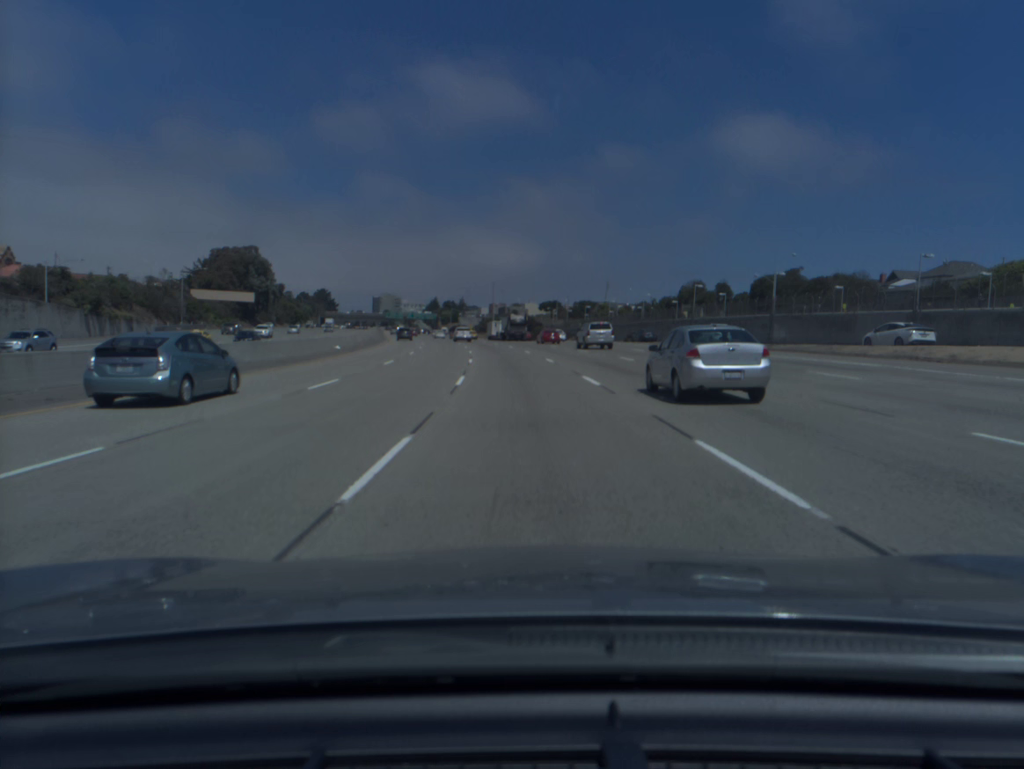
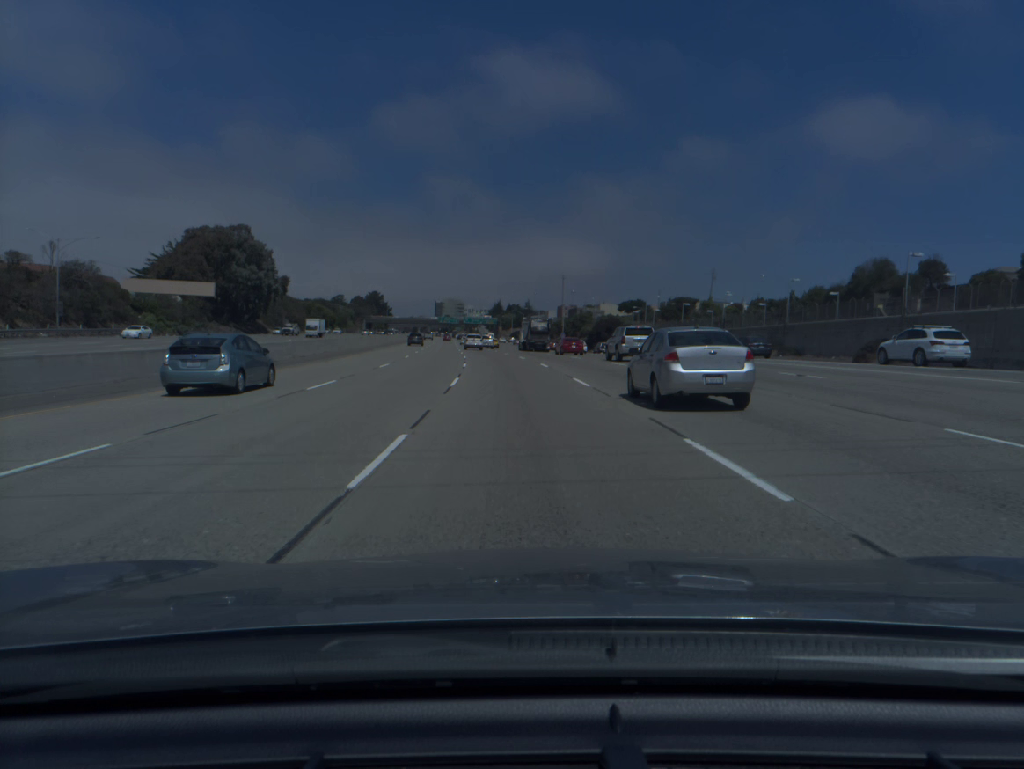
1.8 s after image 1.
(-2.4, +56.4) m; -5°
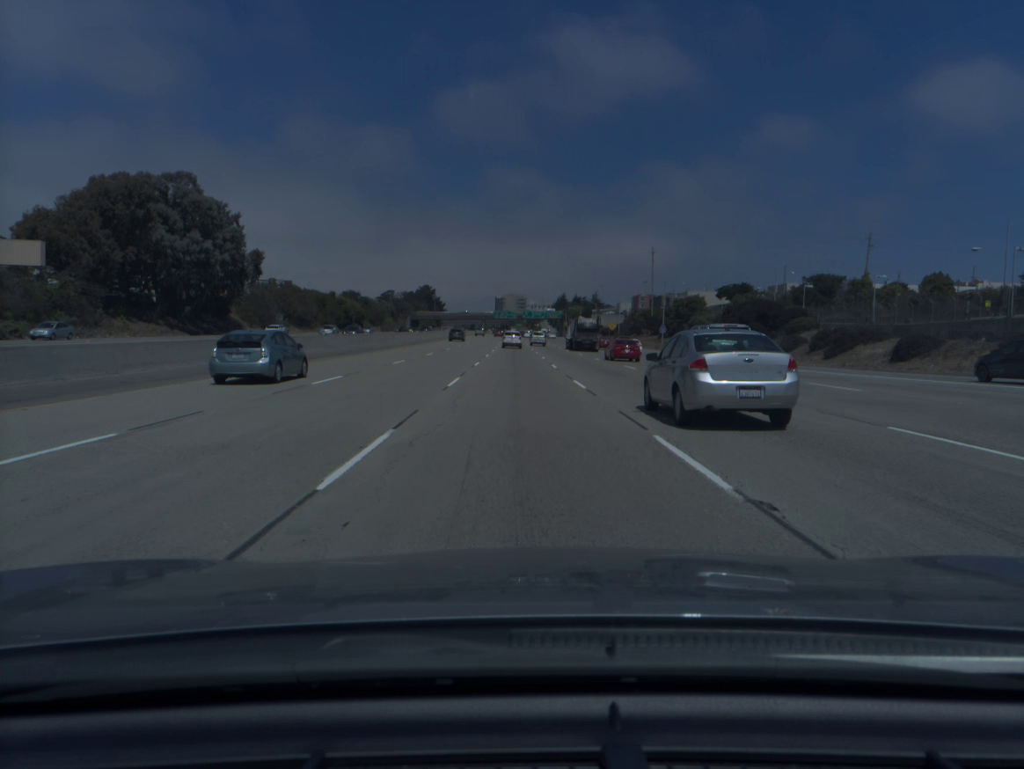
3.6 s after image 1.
(-2.6, +56.6) m; -5°
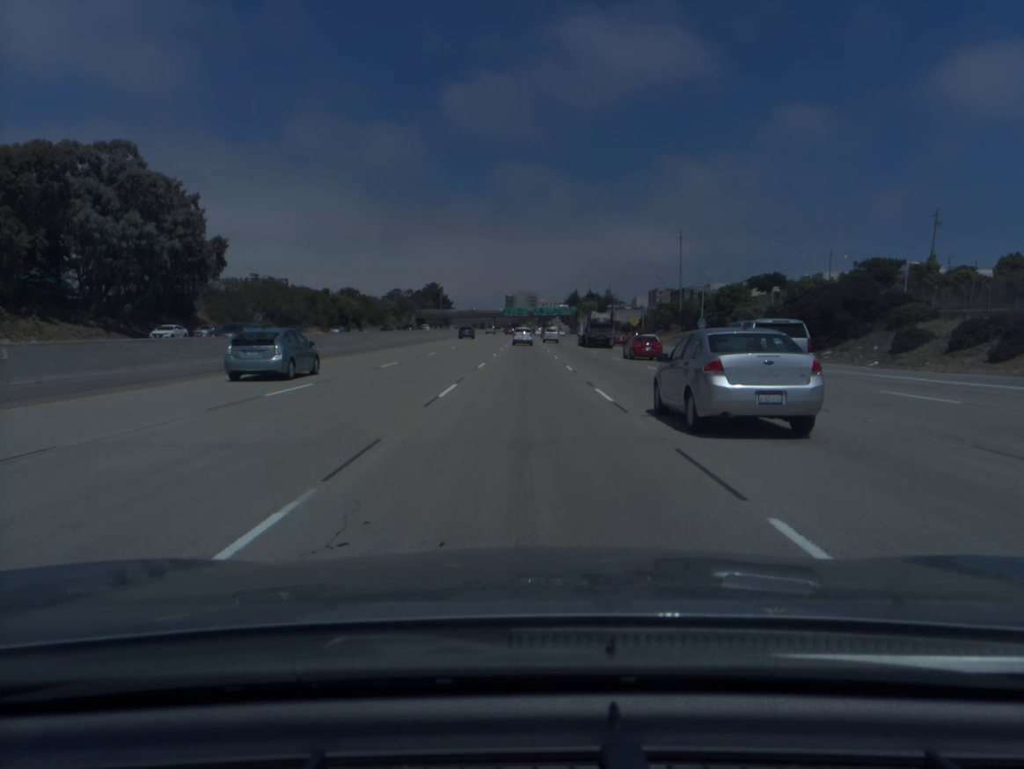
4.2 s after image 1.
(-0.1, +19.0) m; -1°
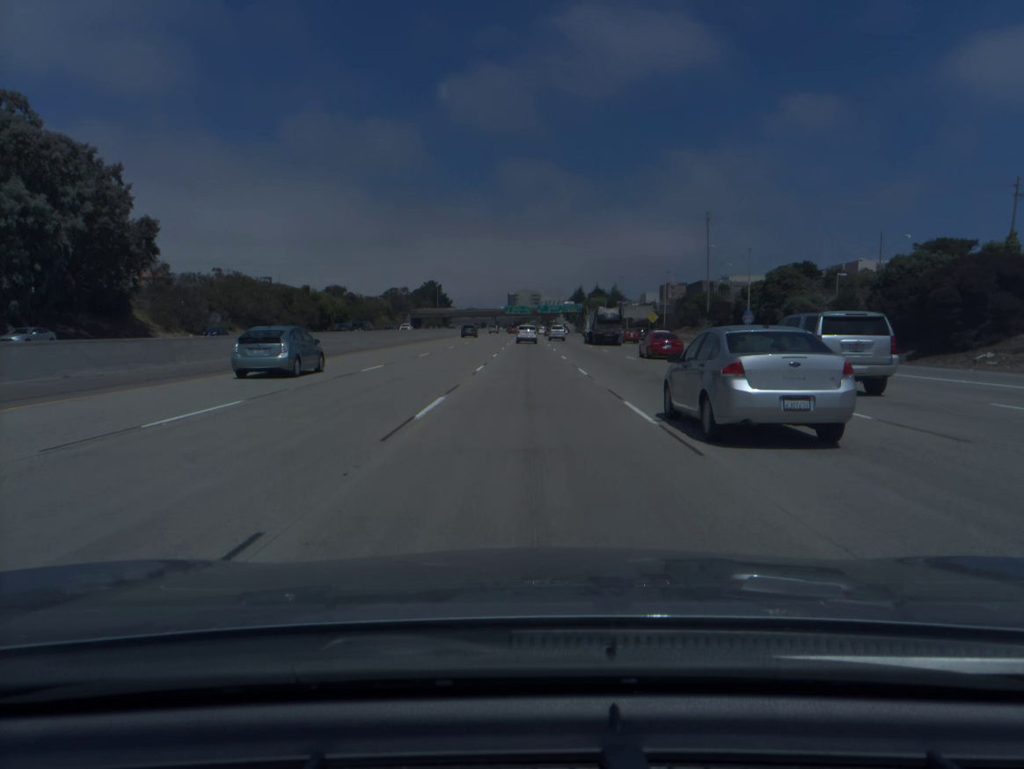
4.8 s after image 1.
(-0.1, +19.0) m; 0°
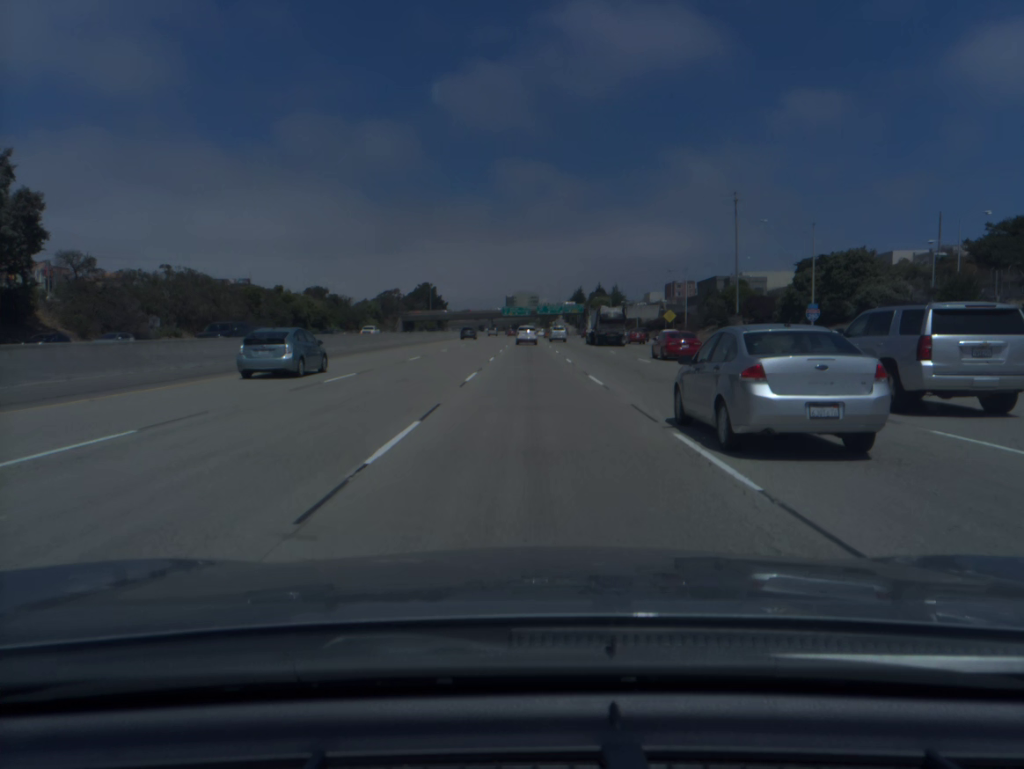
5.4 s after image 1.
(0.0, +19.0) m; 0°
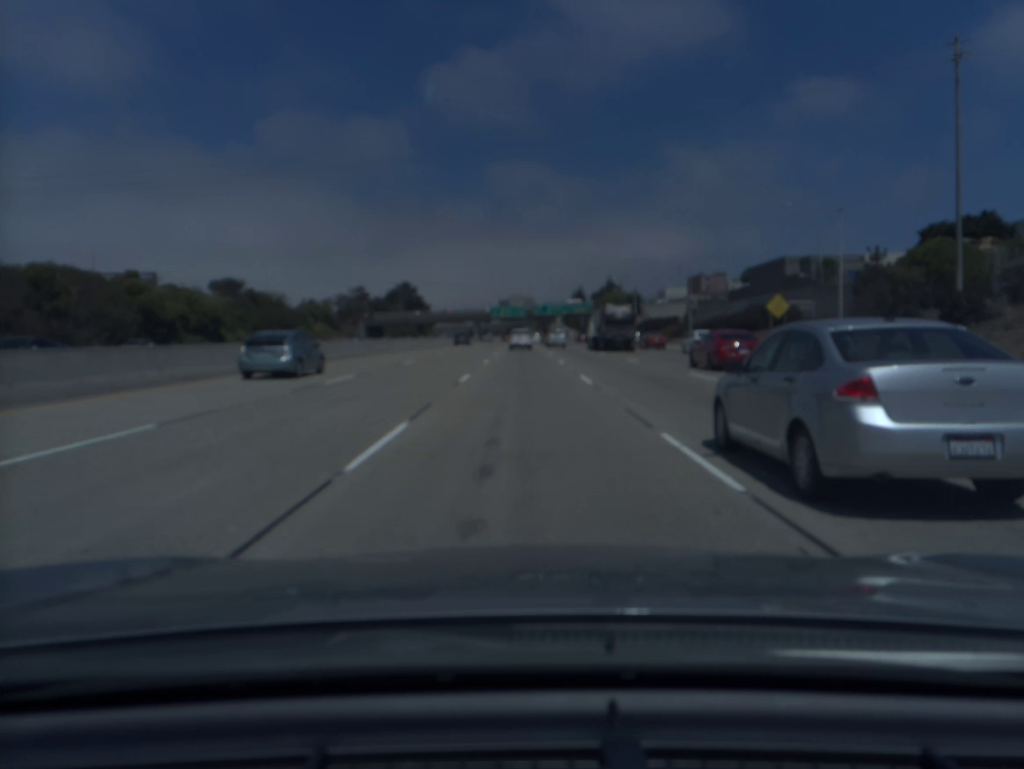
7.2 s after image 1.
(+0.3, +56.8) m; 0°
